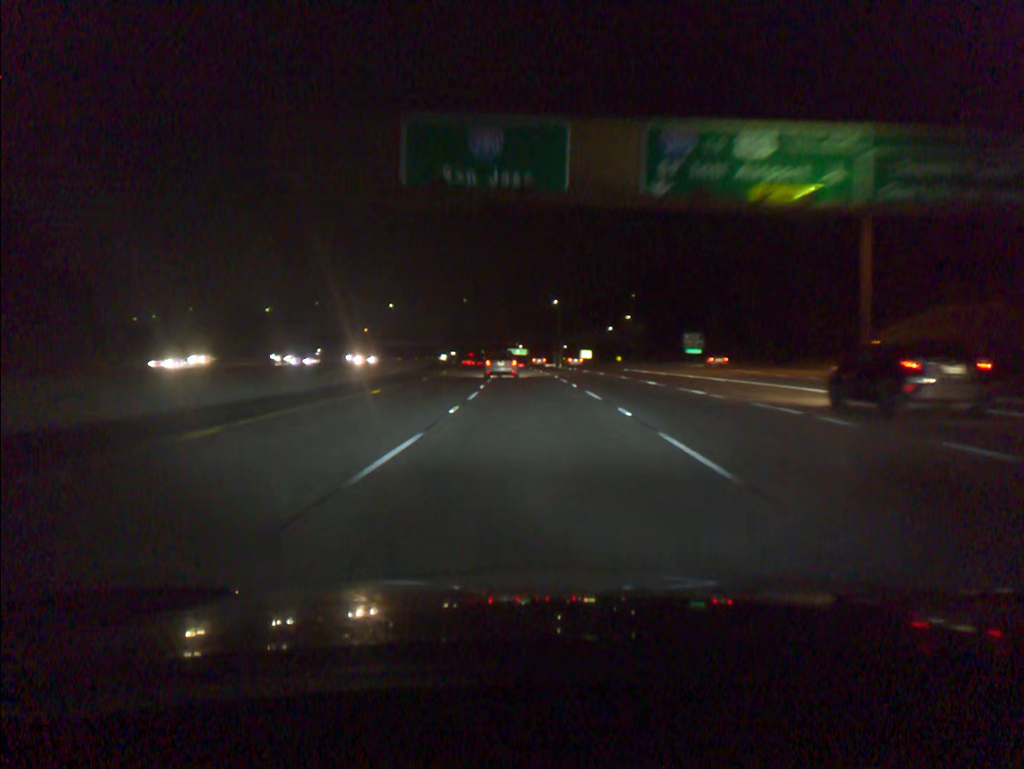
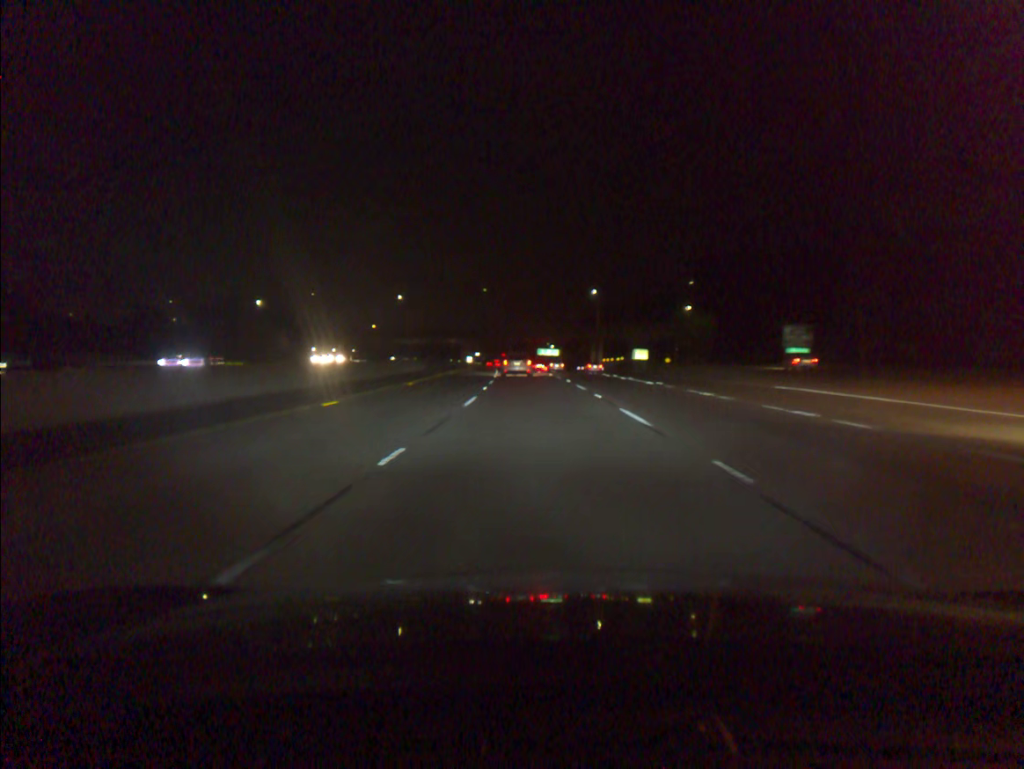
(-0.7, +36.3) m; -2°
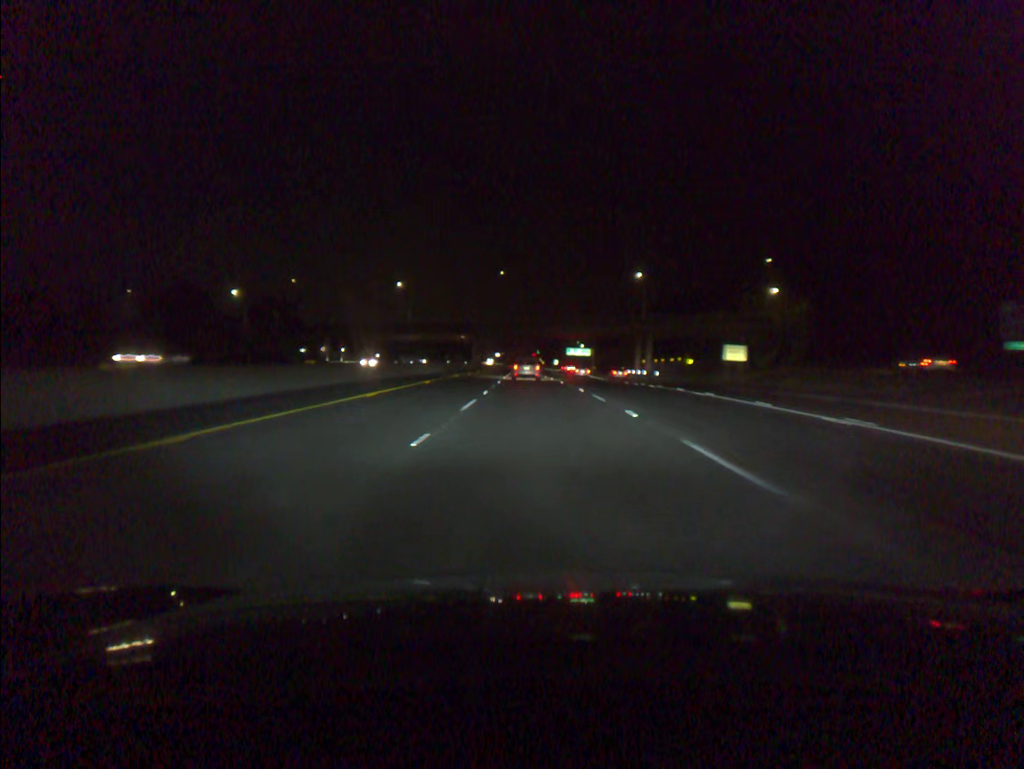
(-0.7, +36.5) m; -2°
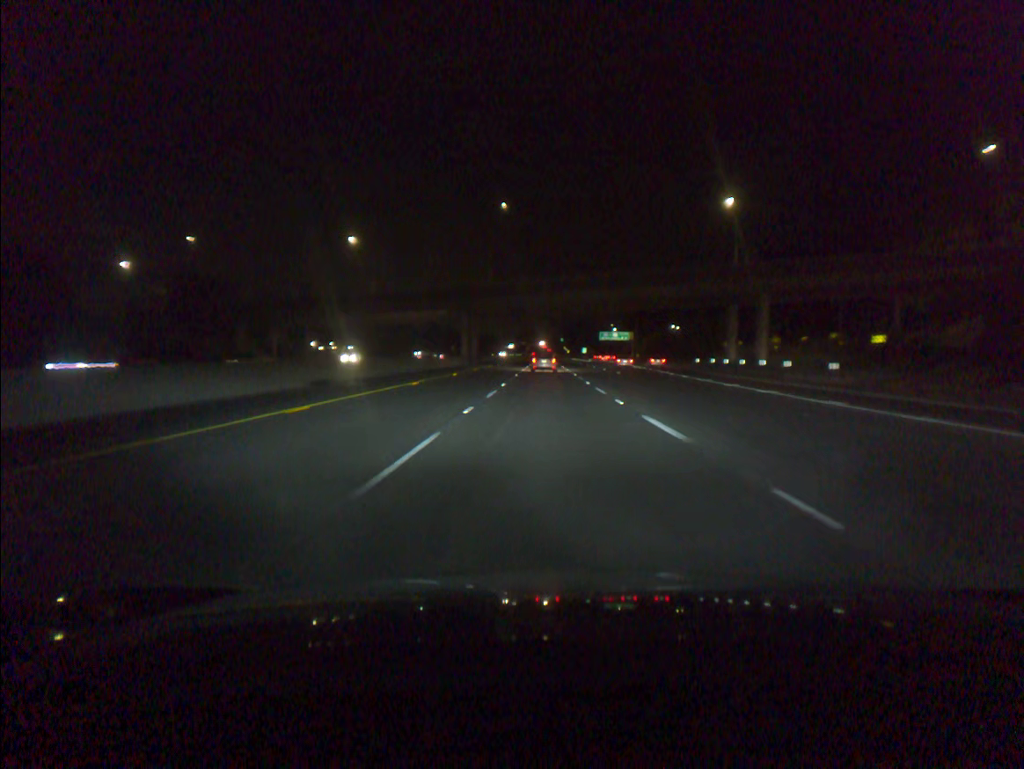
(-1.0, +55.2) m; -2°
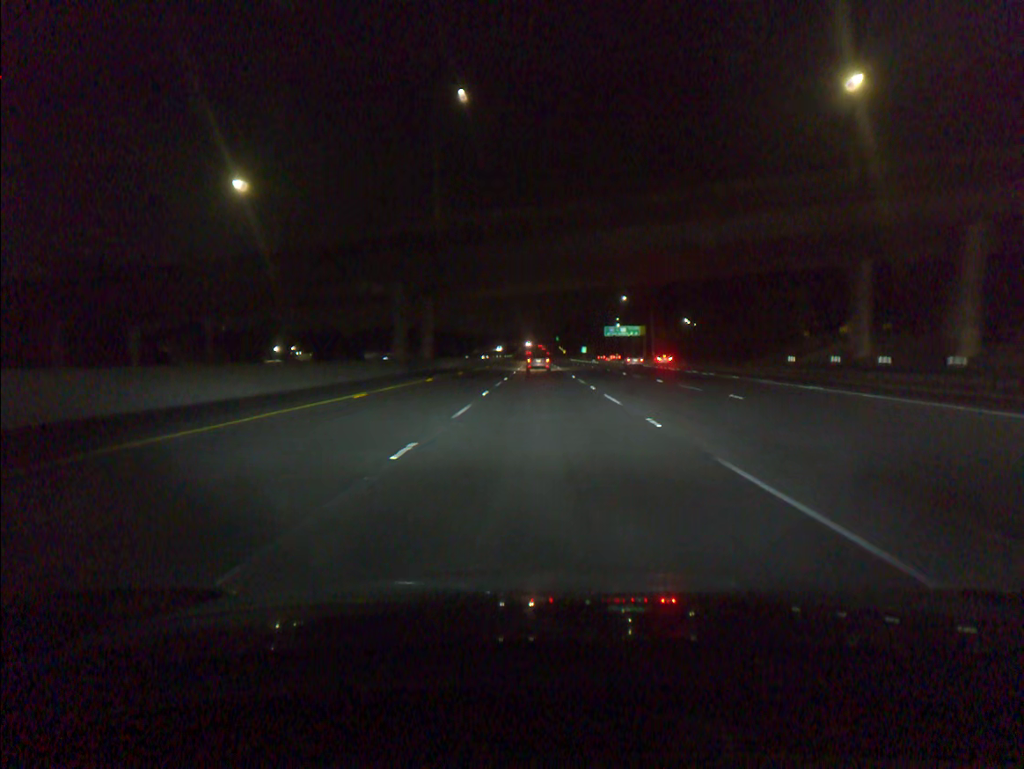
(+0.1, +37.0) m; 0°
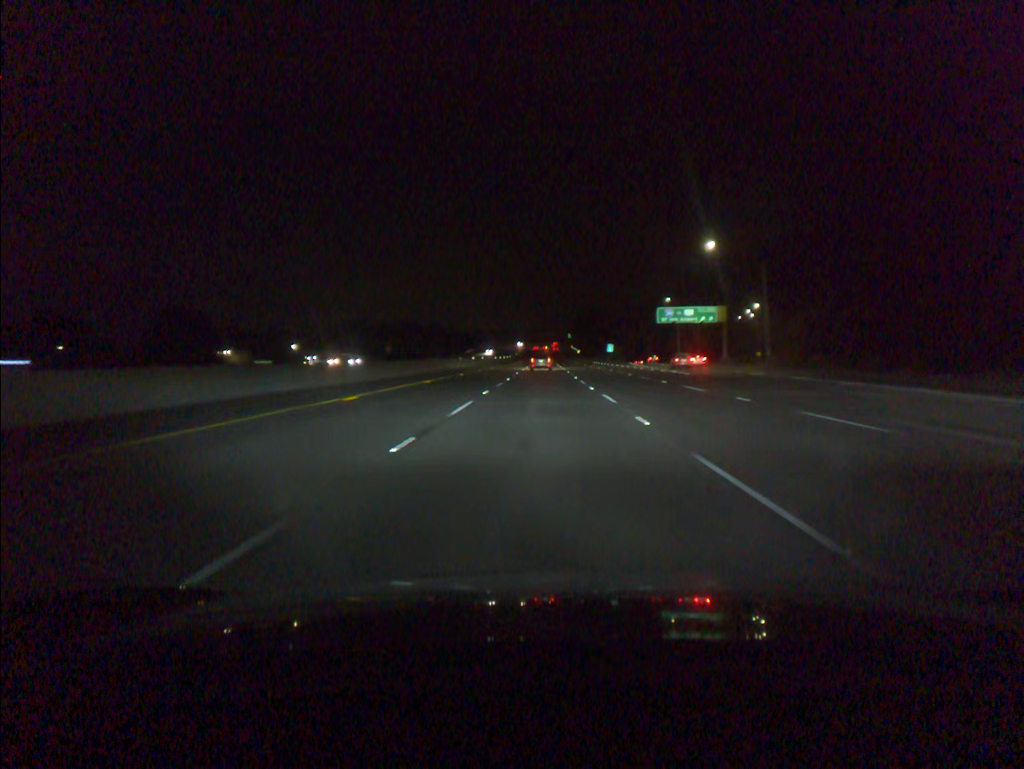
(-0.3, +73.7) m; -1°
